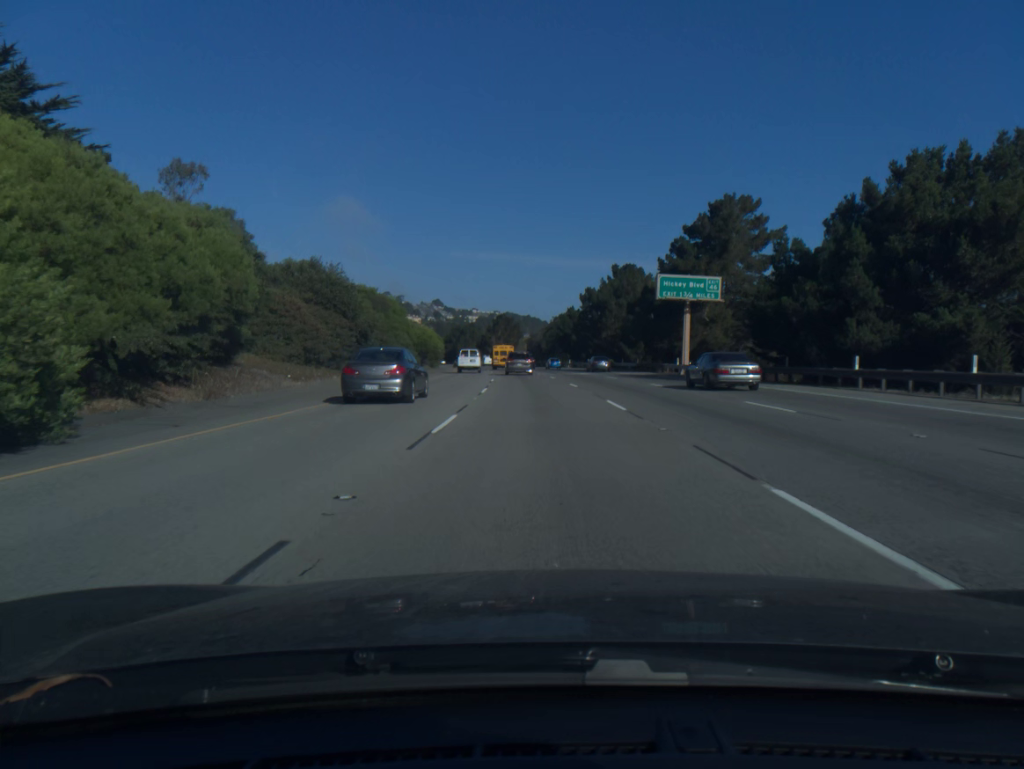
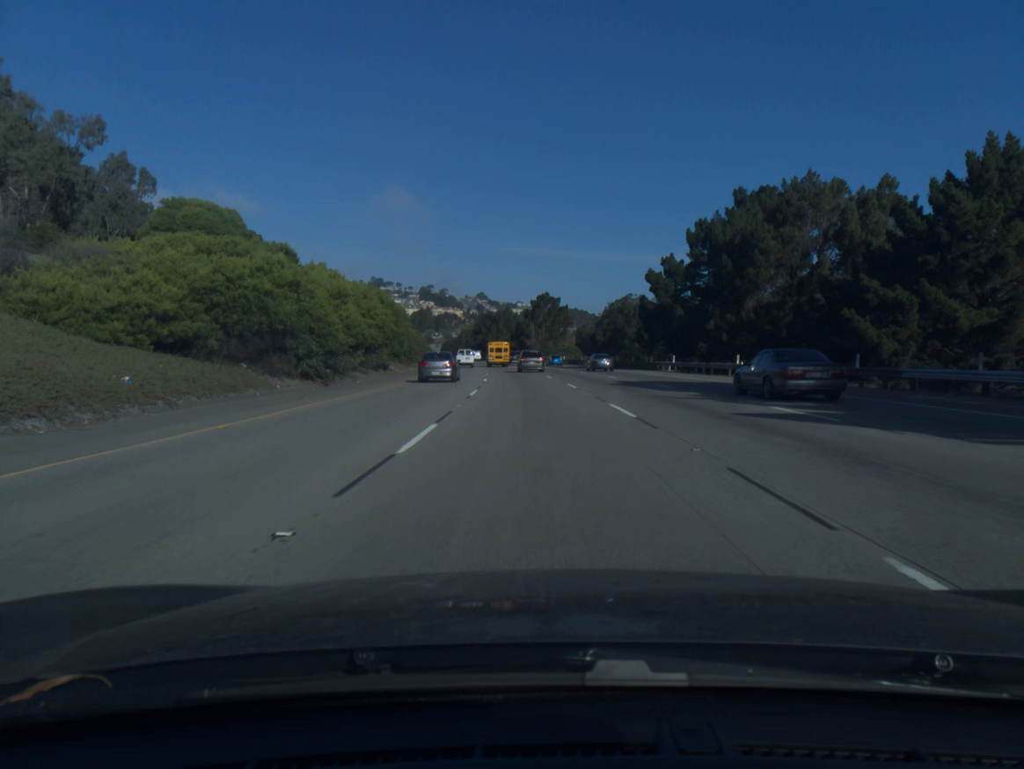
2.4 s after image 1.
(-1.8, +60.9) m; -3°
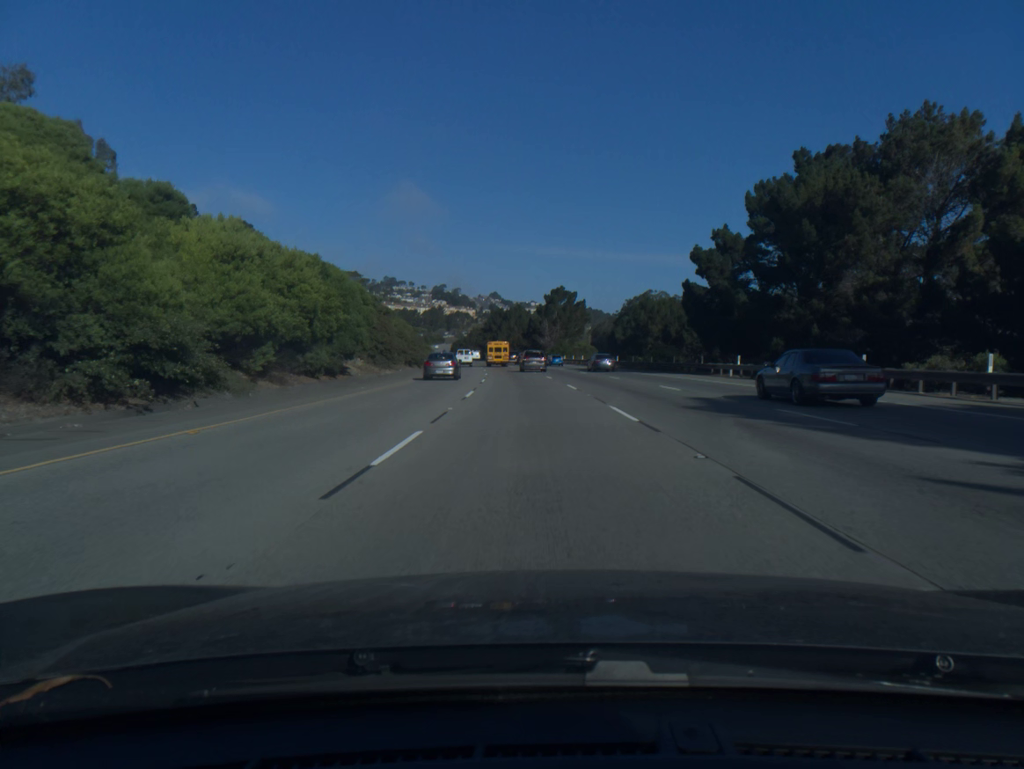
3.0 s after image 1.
(-0.1, +15.4) m; -1°
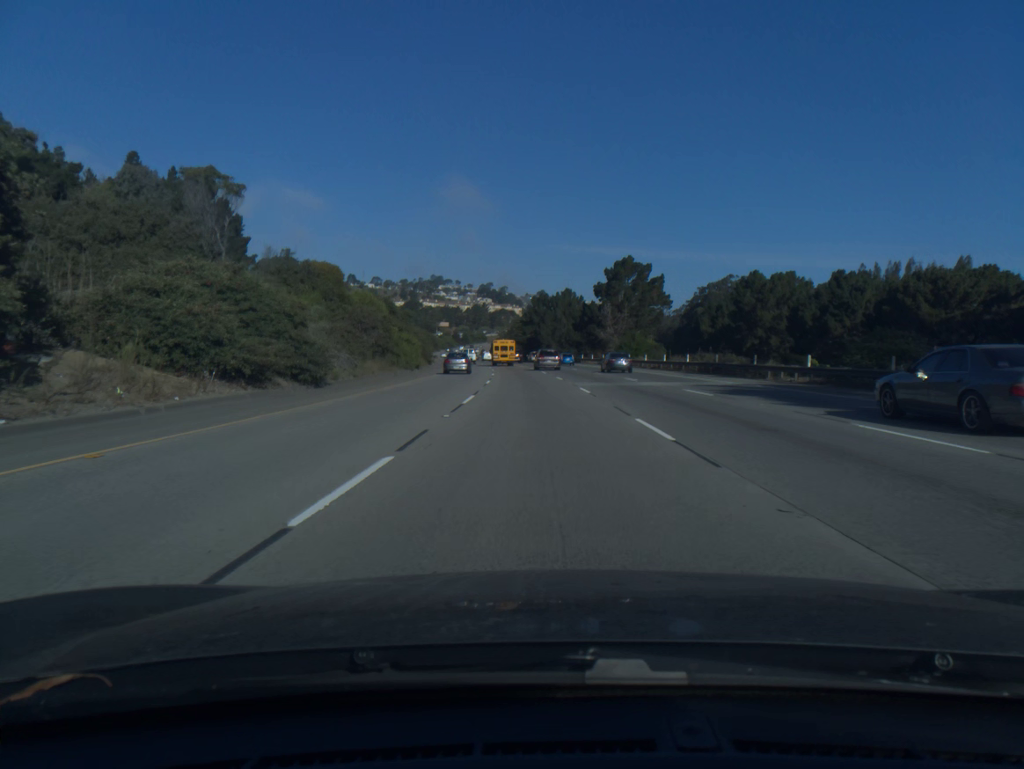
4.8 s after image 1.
(-1.4, +47.0) m; -3°
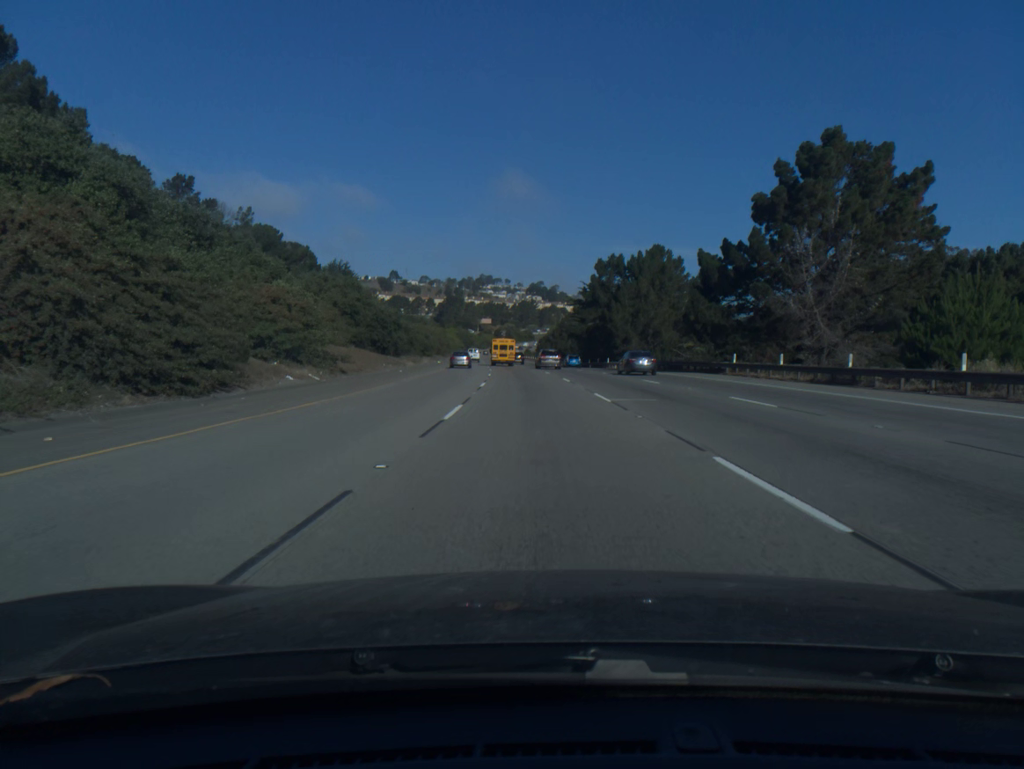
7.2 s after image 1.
(-2.2, +64.2) m; -4°
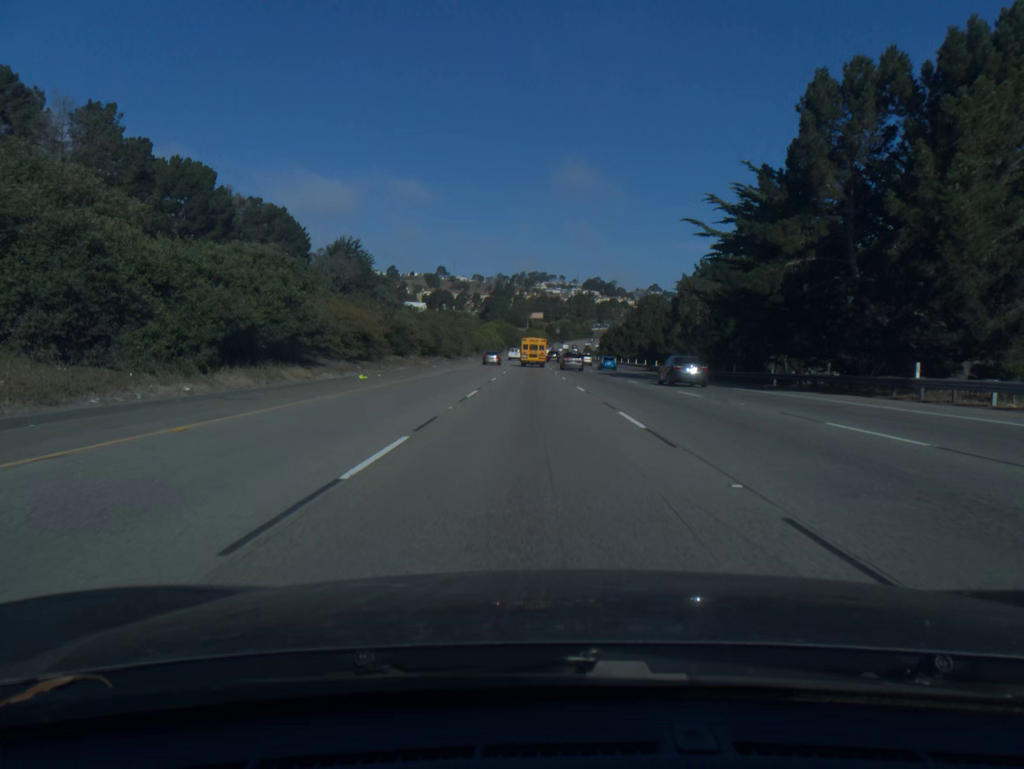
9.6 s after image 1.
(-2.2, +65.2) m; -4°
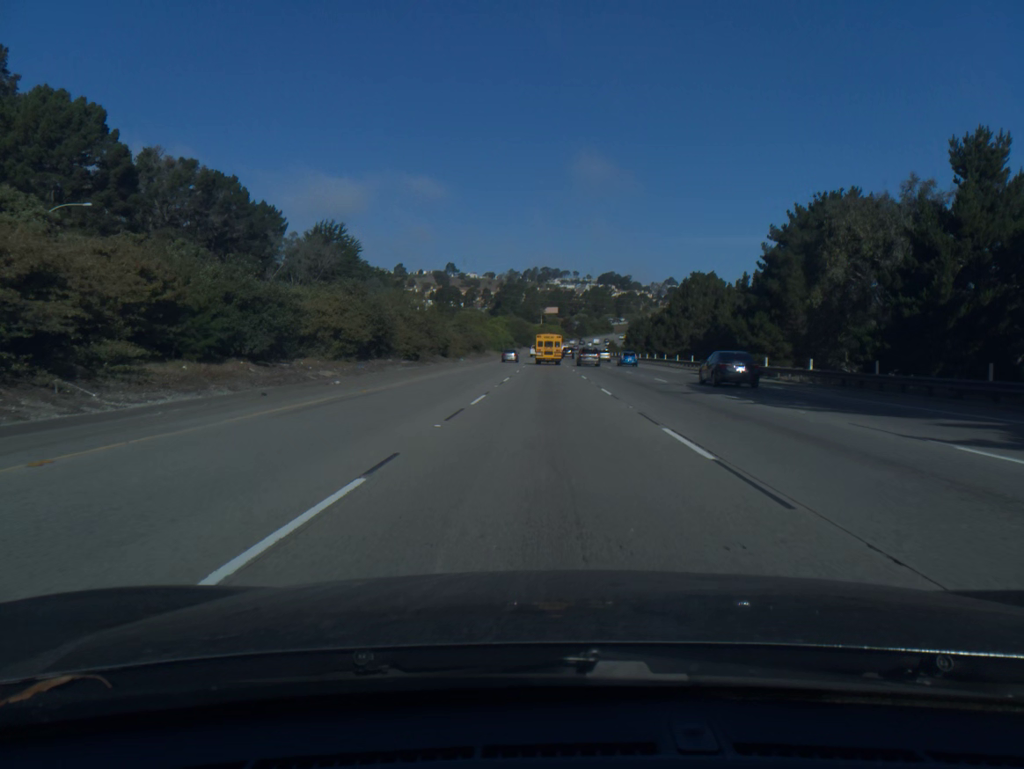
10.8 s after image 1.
(-0.4, +33.1) m; -1°
